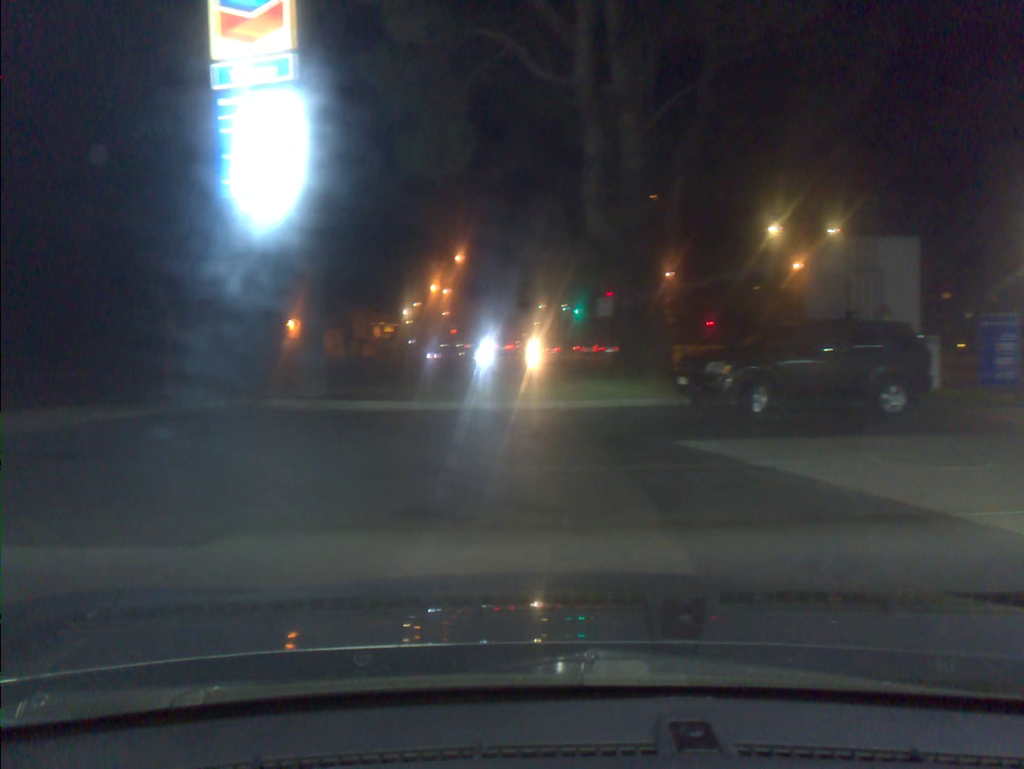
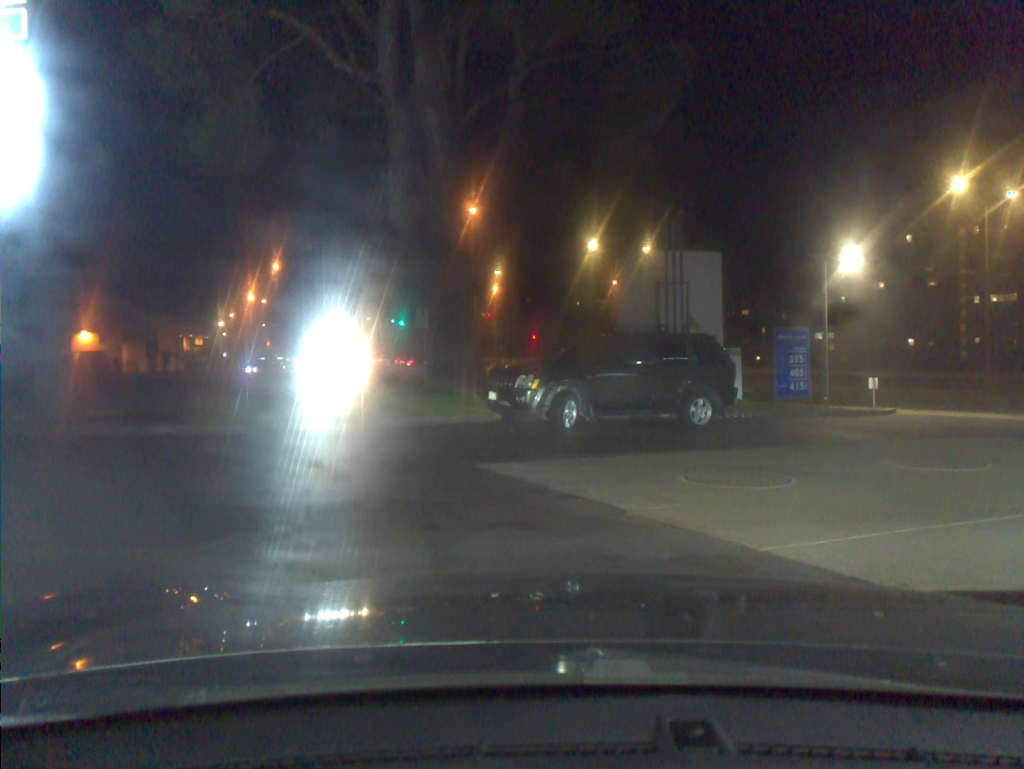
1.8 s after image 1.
(+0.4, +1.1) m; +12°
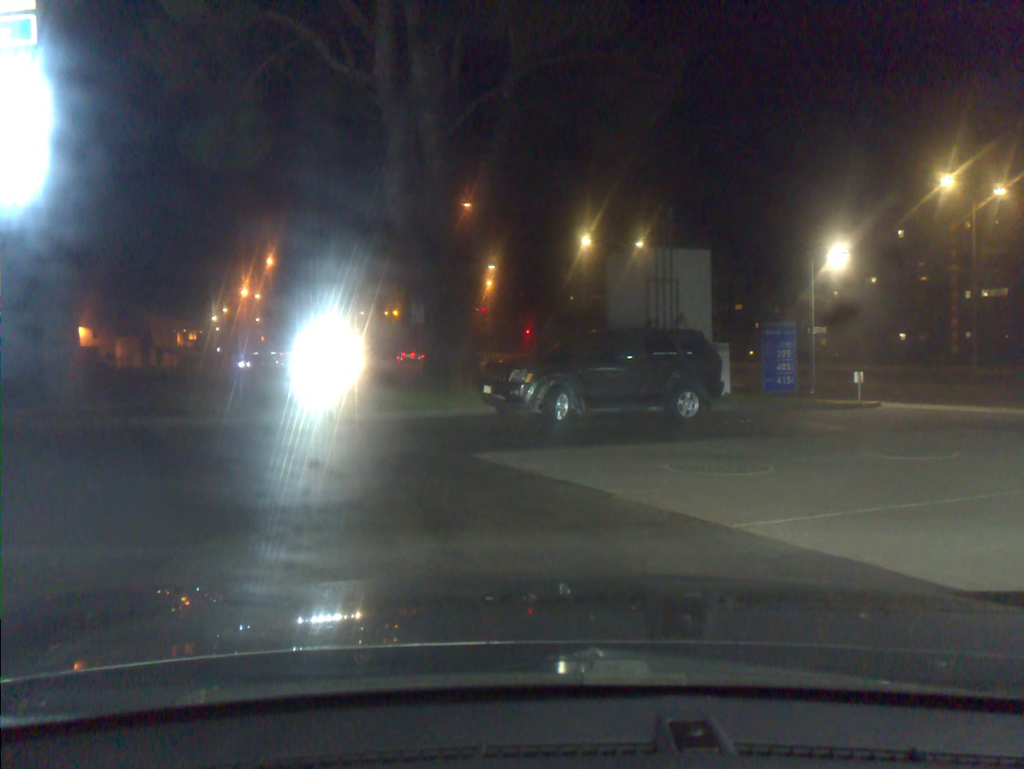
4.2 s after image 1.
(0.0, -0.5) m; 0°
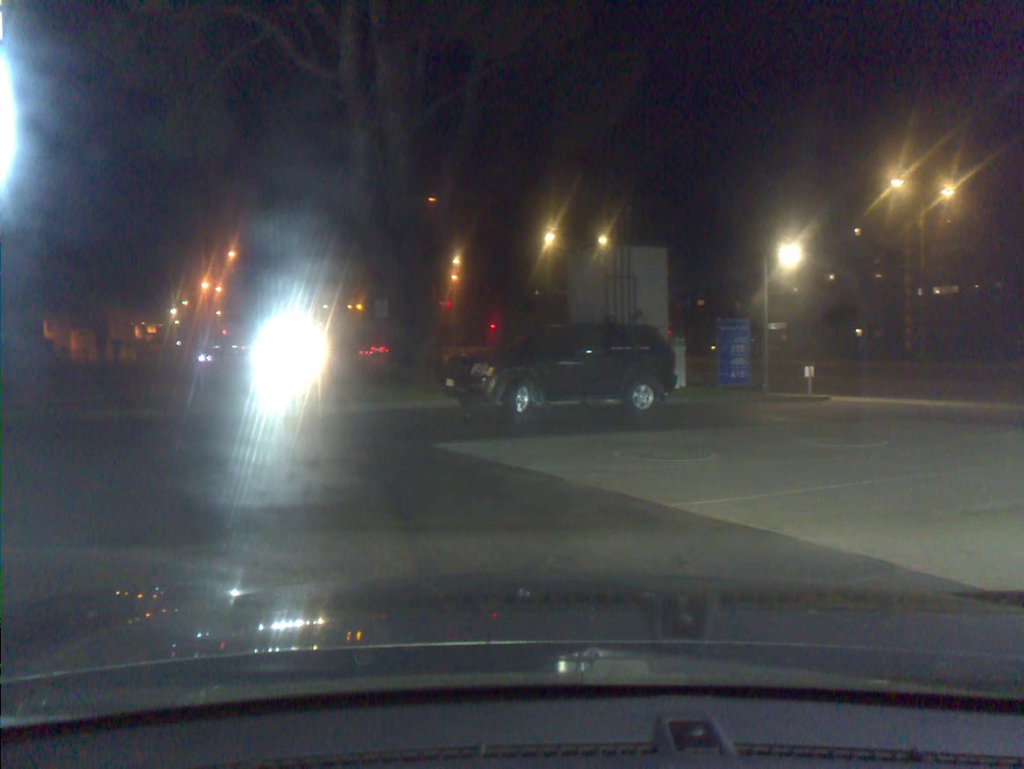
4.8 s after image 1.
(+0.1, -0.5) m; +2°
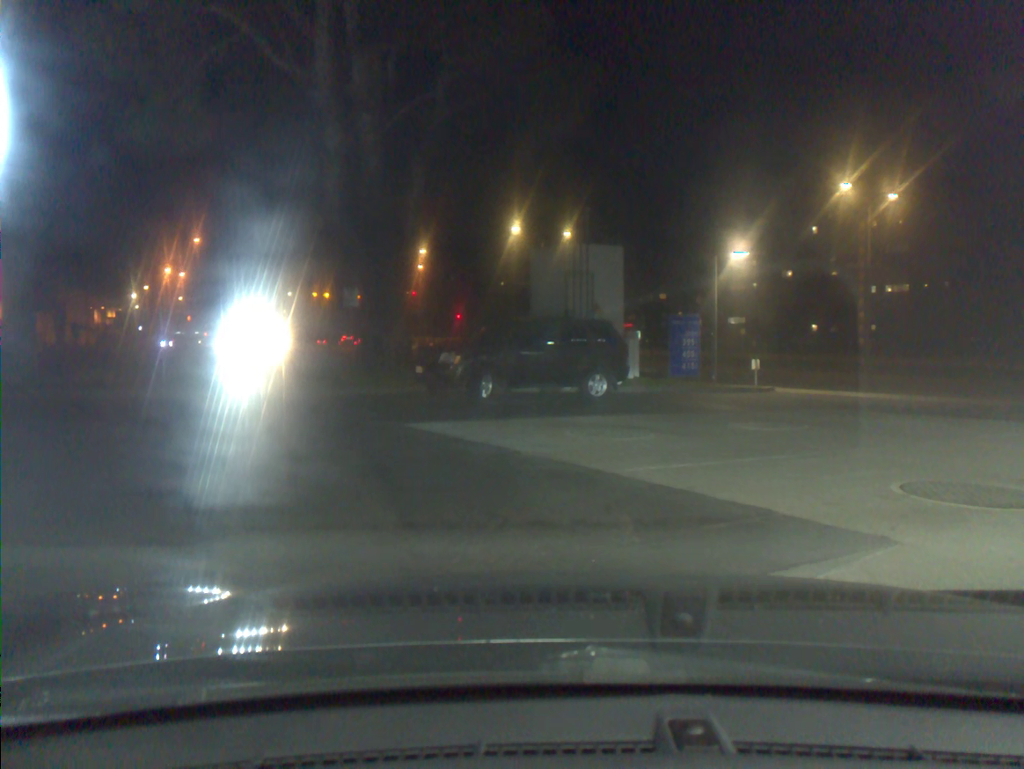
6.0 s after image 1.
(0.0, -1.2) m; +3°
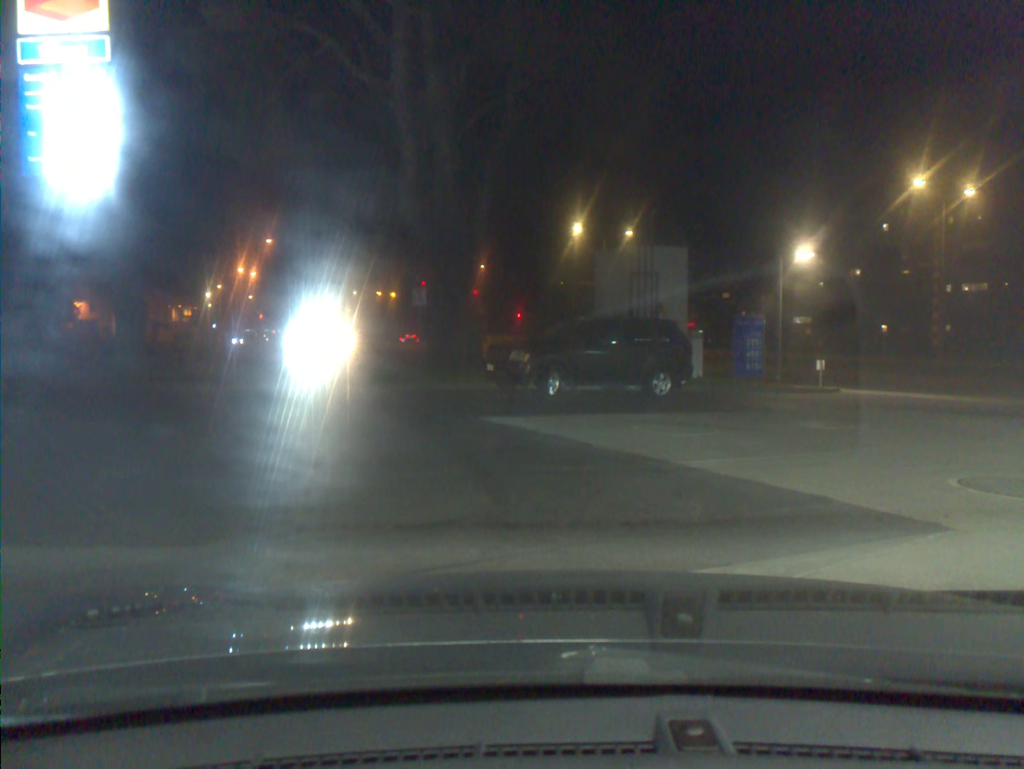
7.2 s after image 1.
(0.0, -0.6) m; -4°
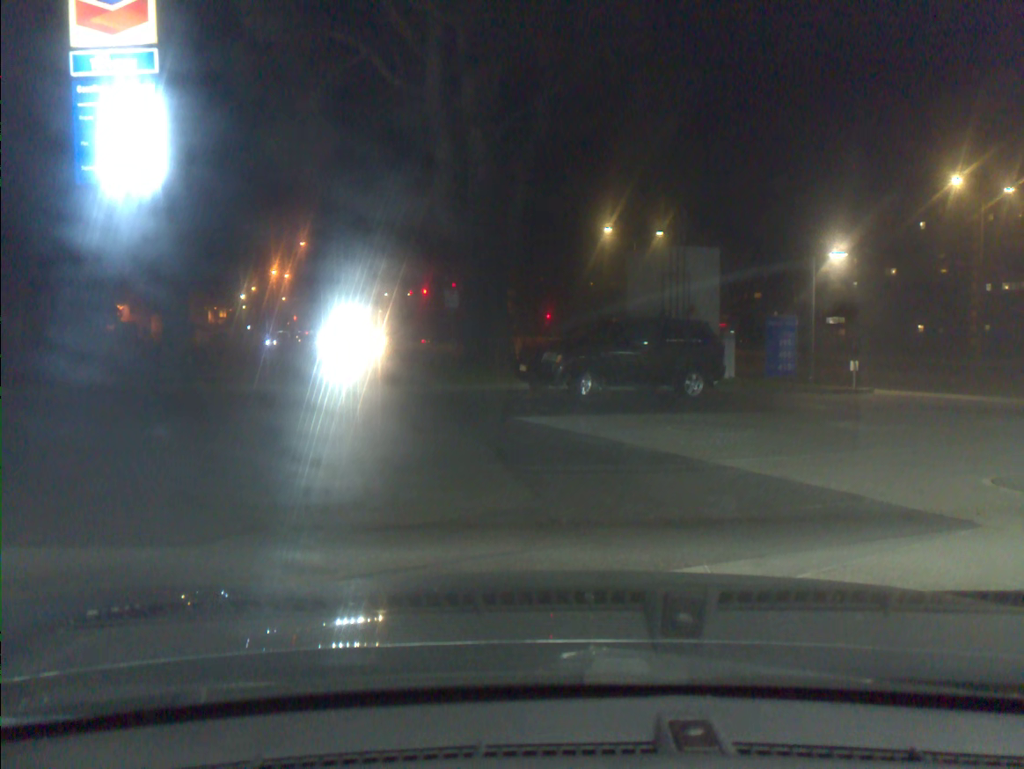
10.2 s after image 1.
(+0.1, -0.3) m; -2°
